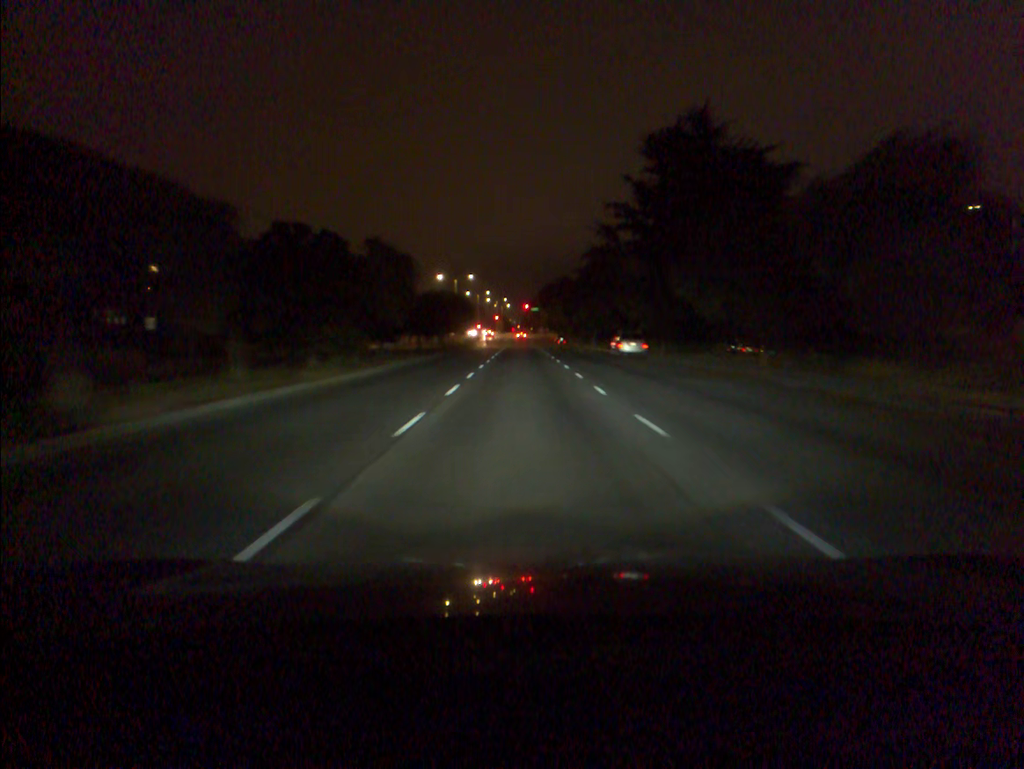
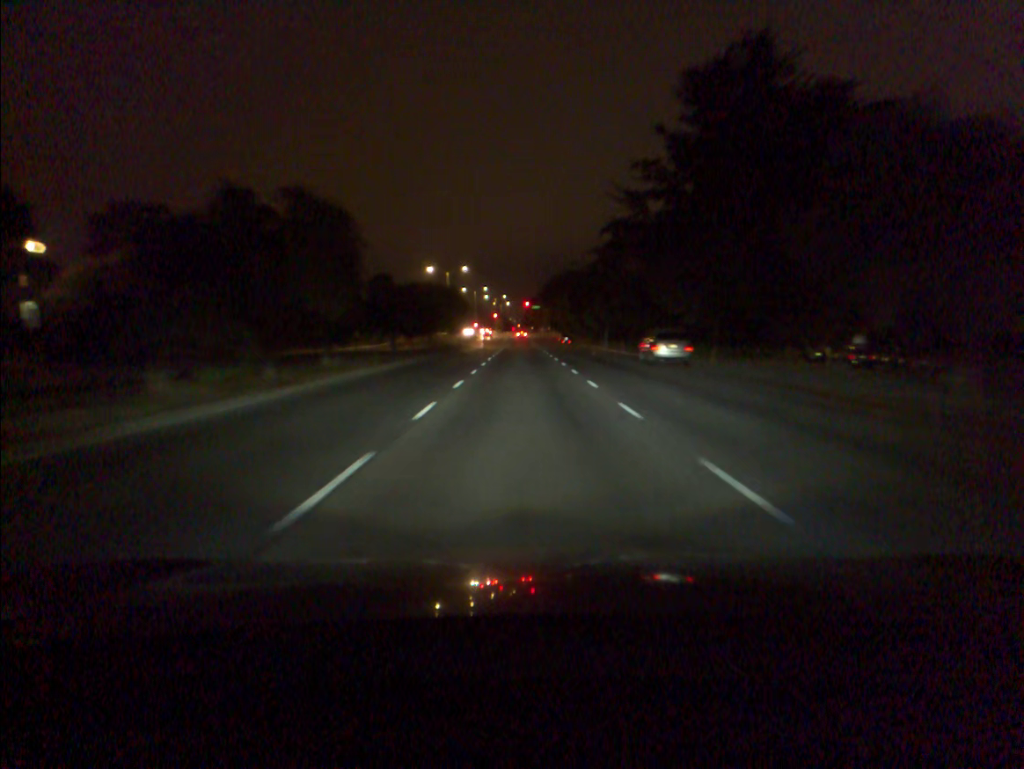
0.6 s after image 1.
(0.0, +12.3) m; 0°
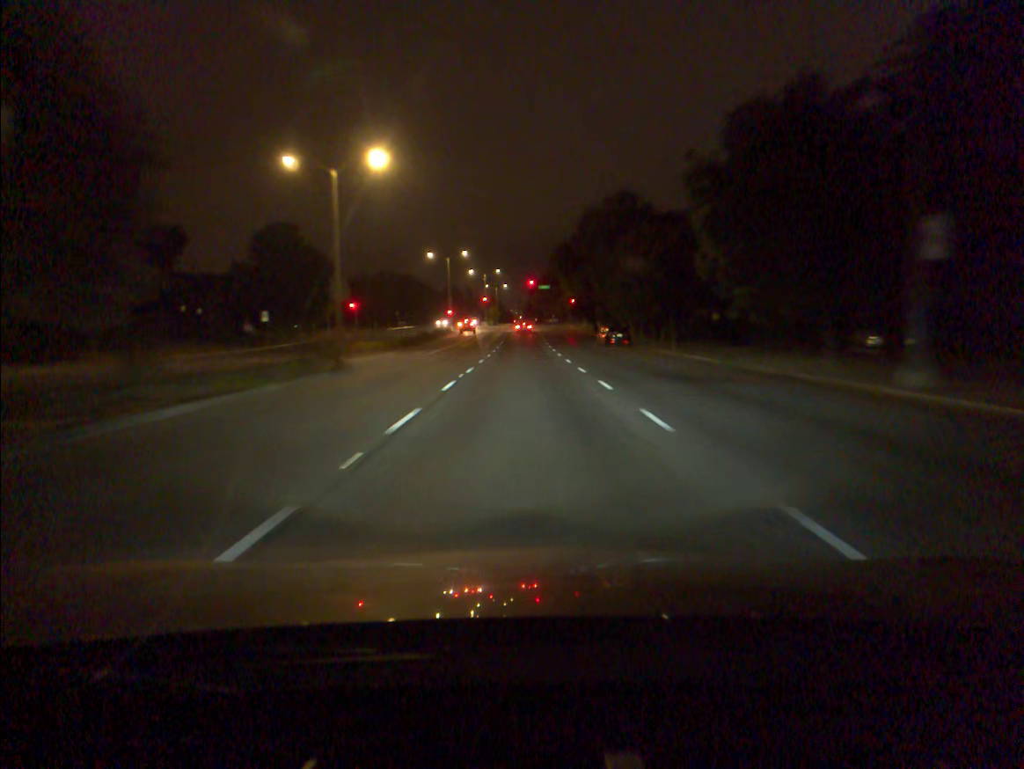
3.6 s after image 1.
(-0.2, +60.0) m; 0°
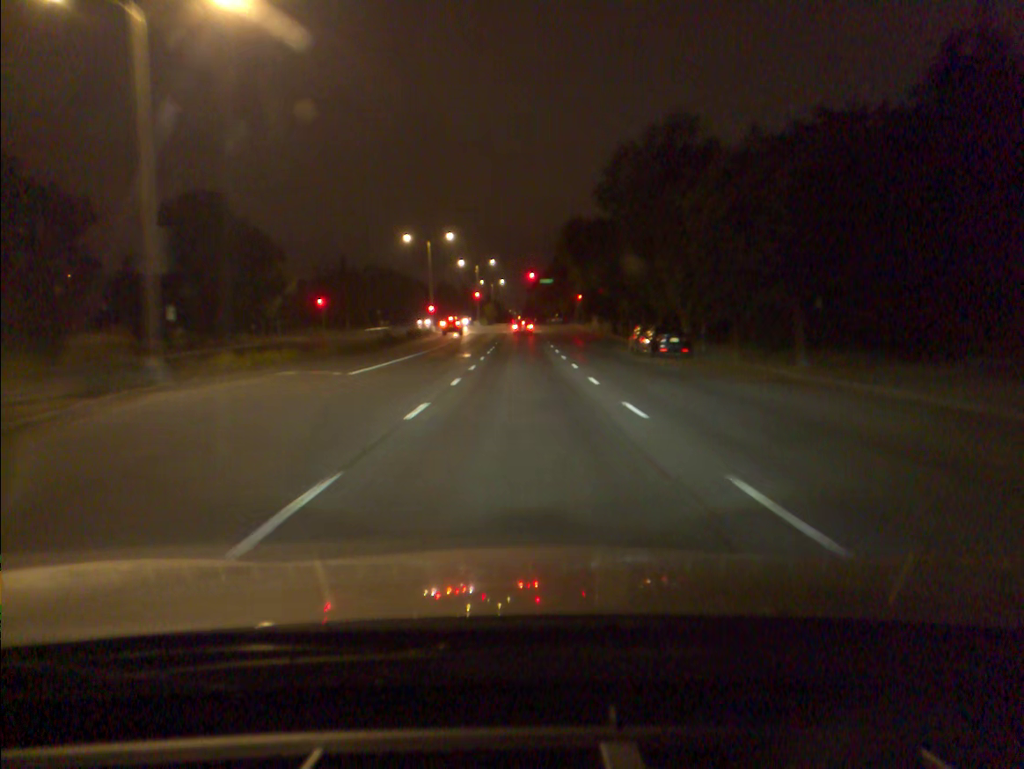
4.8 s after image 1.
(0.0, +20.1) m; 0°
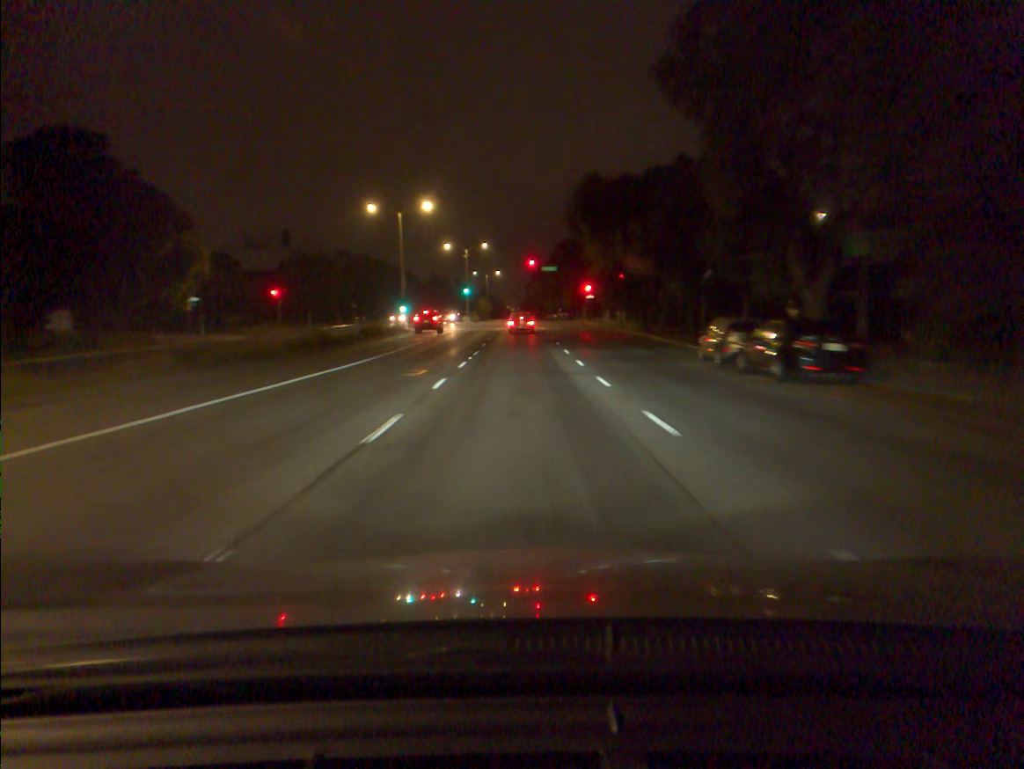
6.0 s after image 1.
(0.0, +17.4) m; 0°
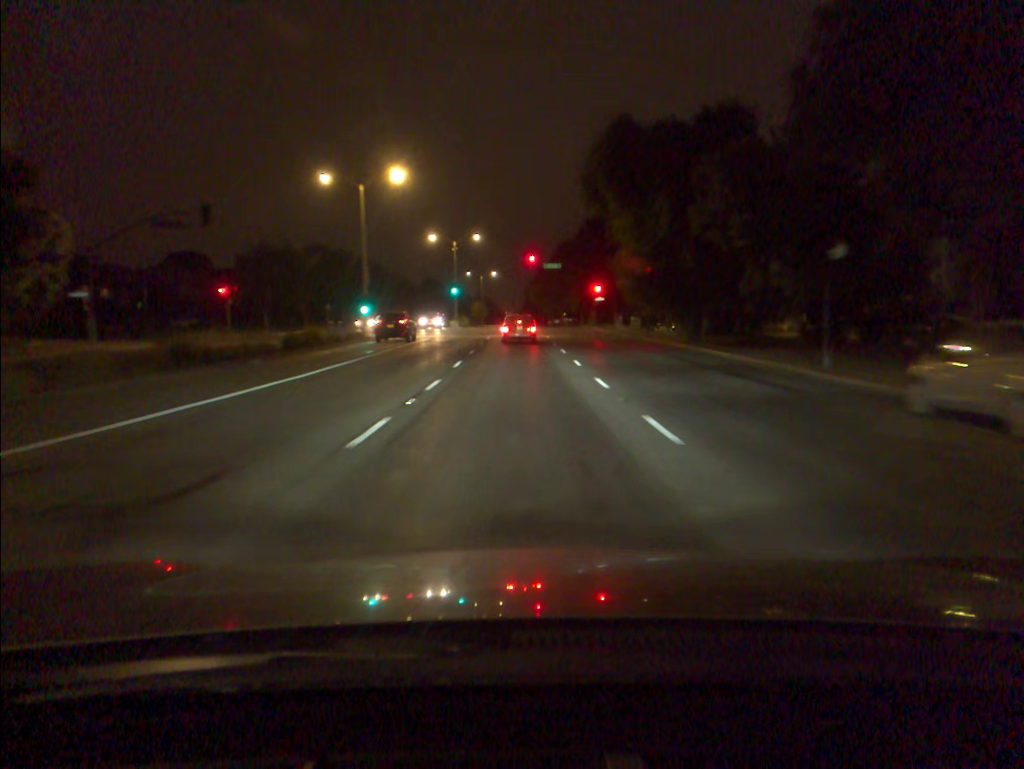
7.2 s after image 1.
(0.0, +14.9) m; 0°
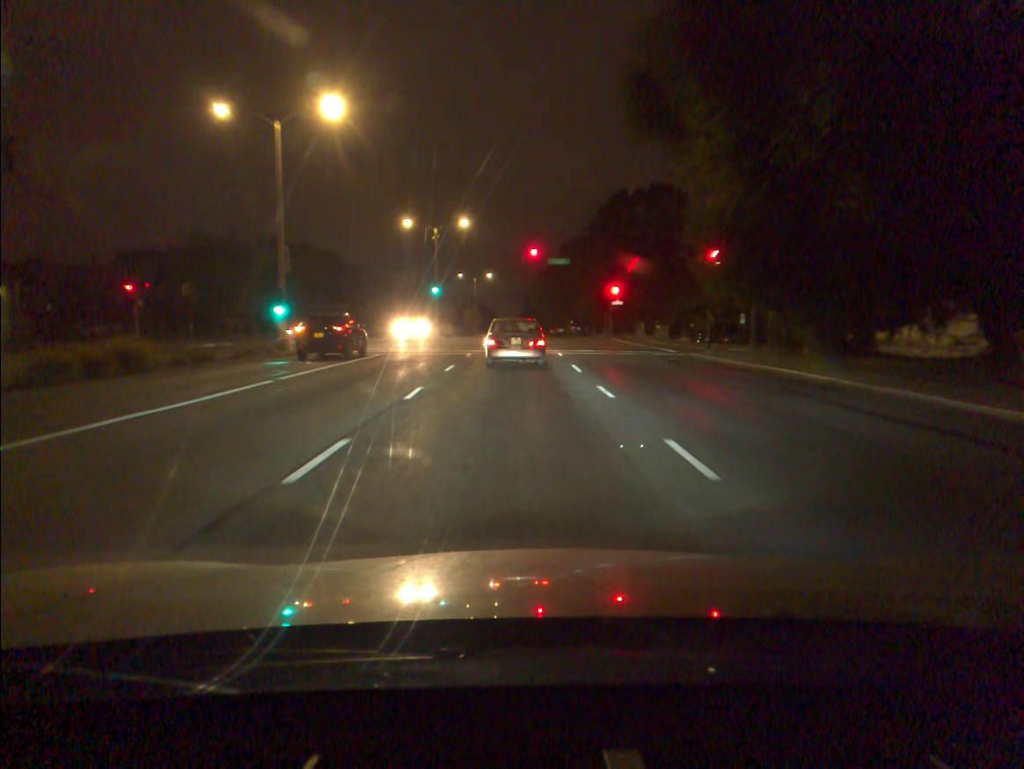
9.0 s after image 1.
(0.0, +16.6) m; 0°
